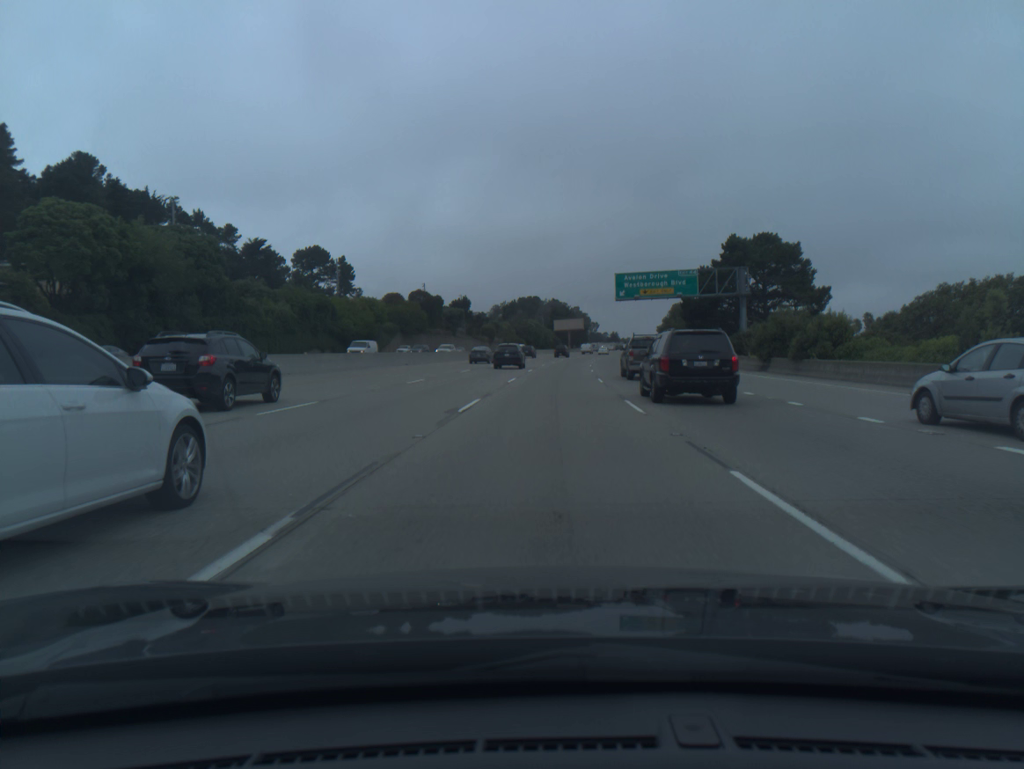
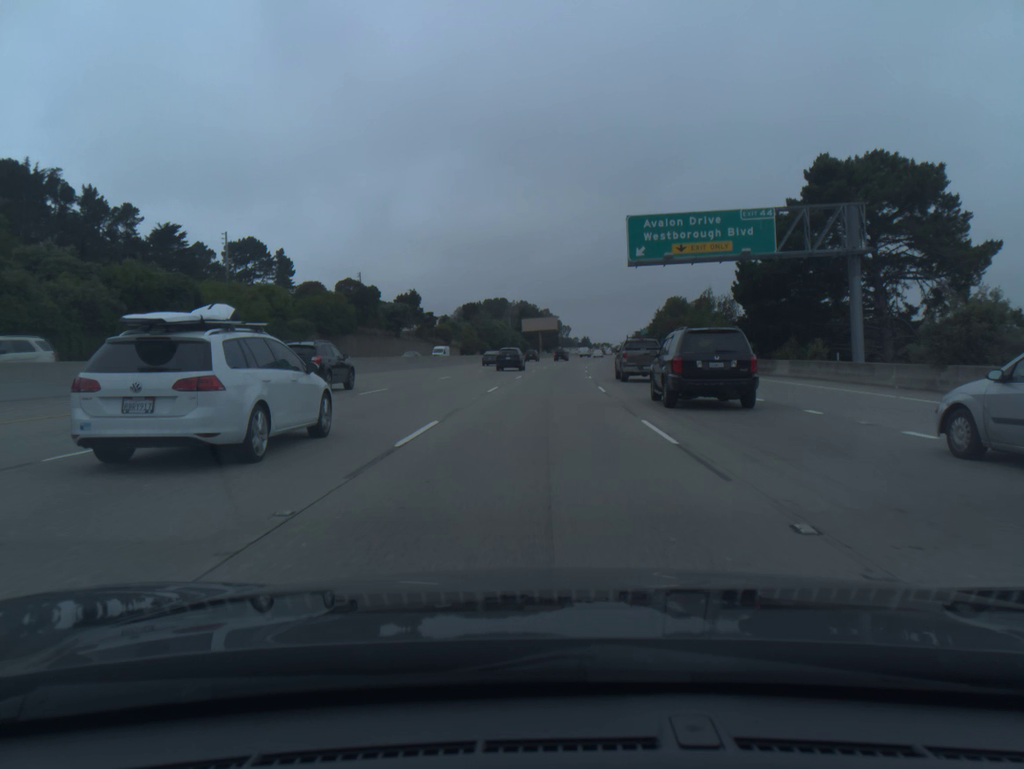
(+0.7, +34.8) m; +2°
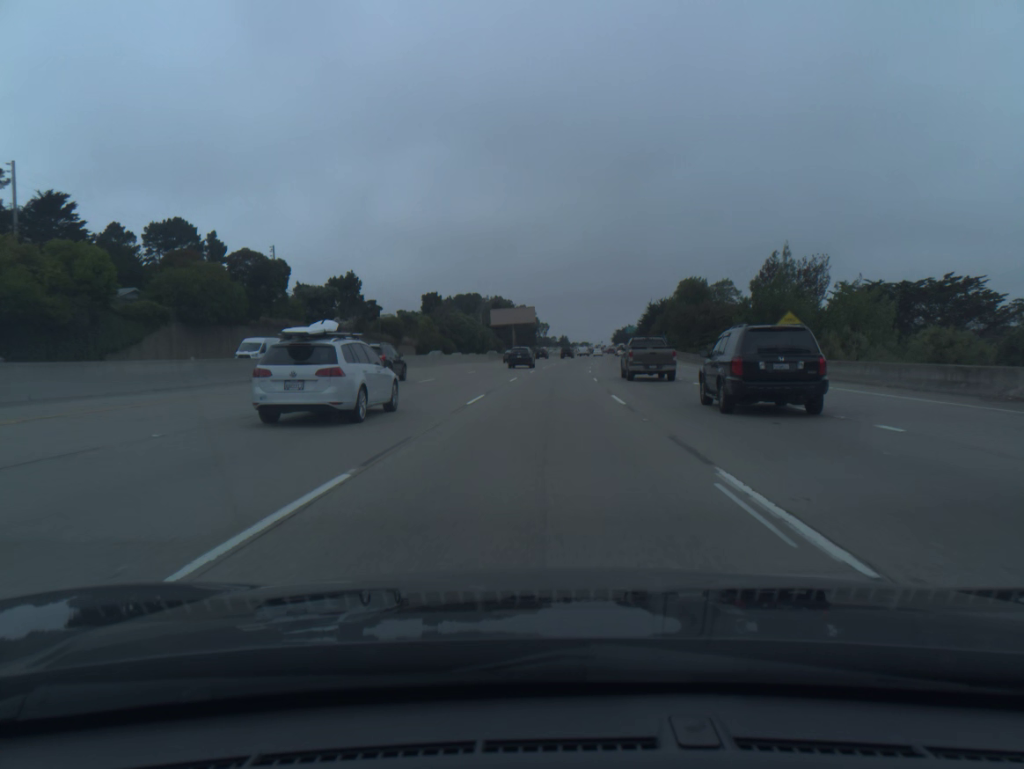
(+0.5, +35.3) m; +2°
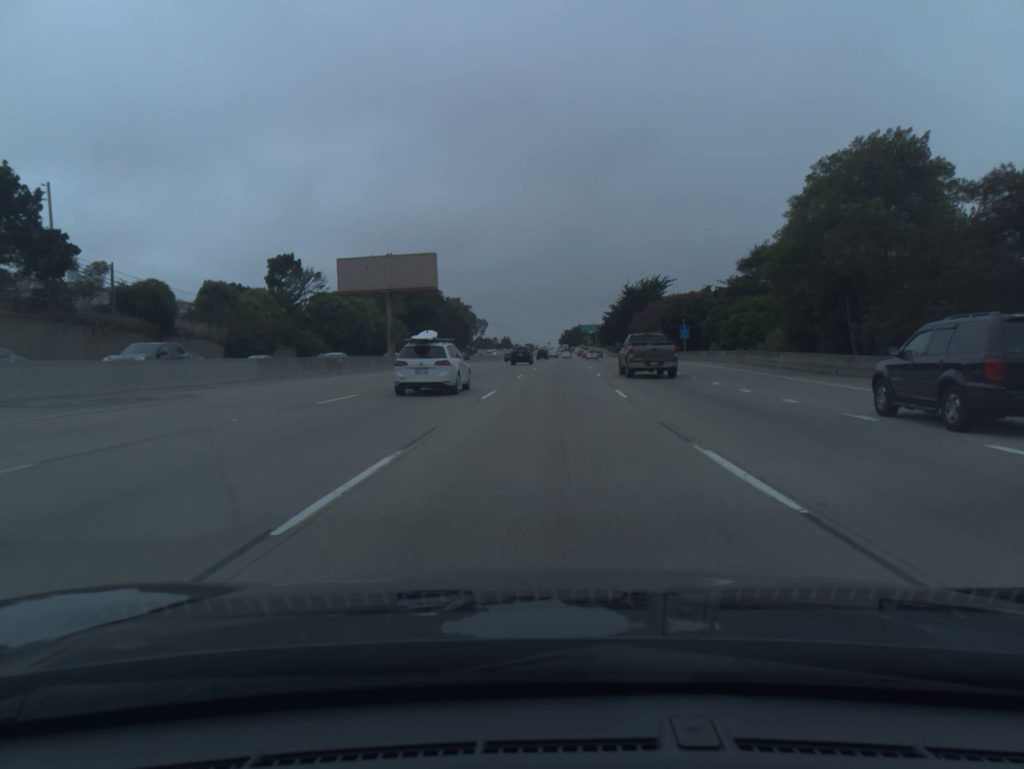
(+2.4, +71.5) m; +4°
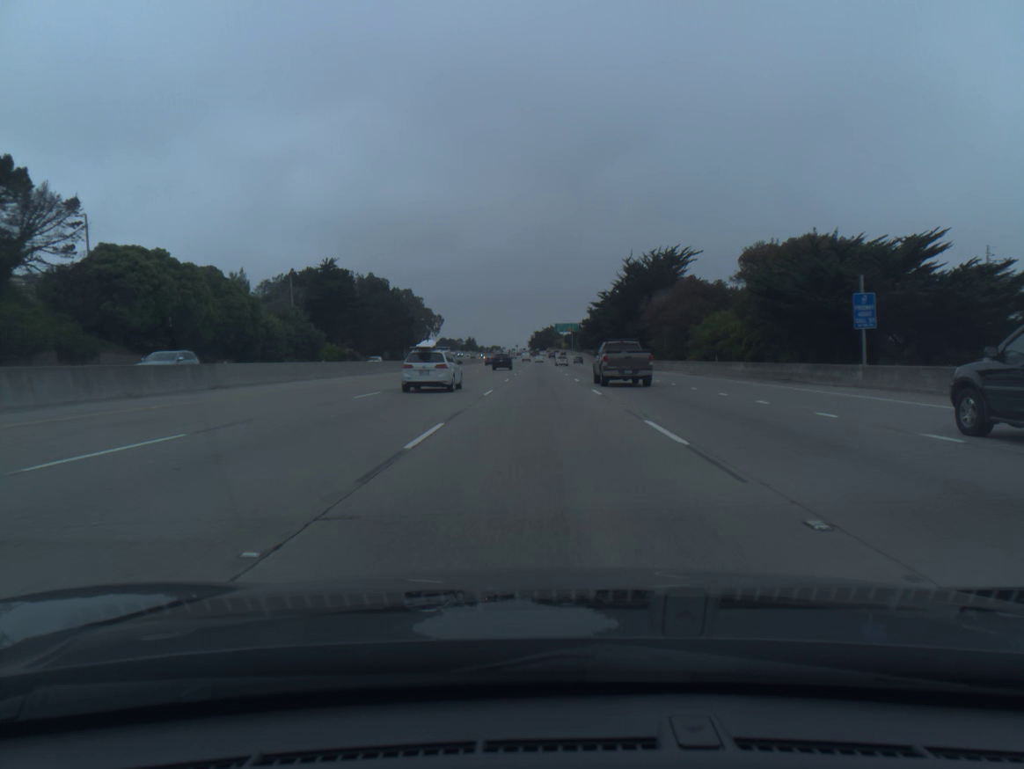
(+1.3, +53.9) m; +2°
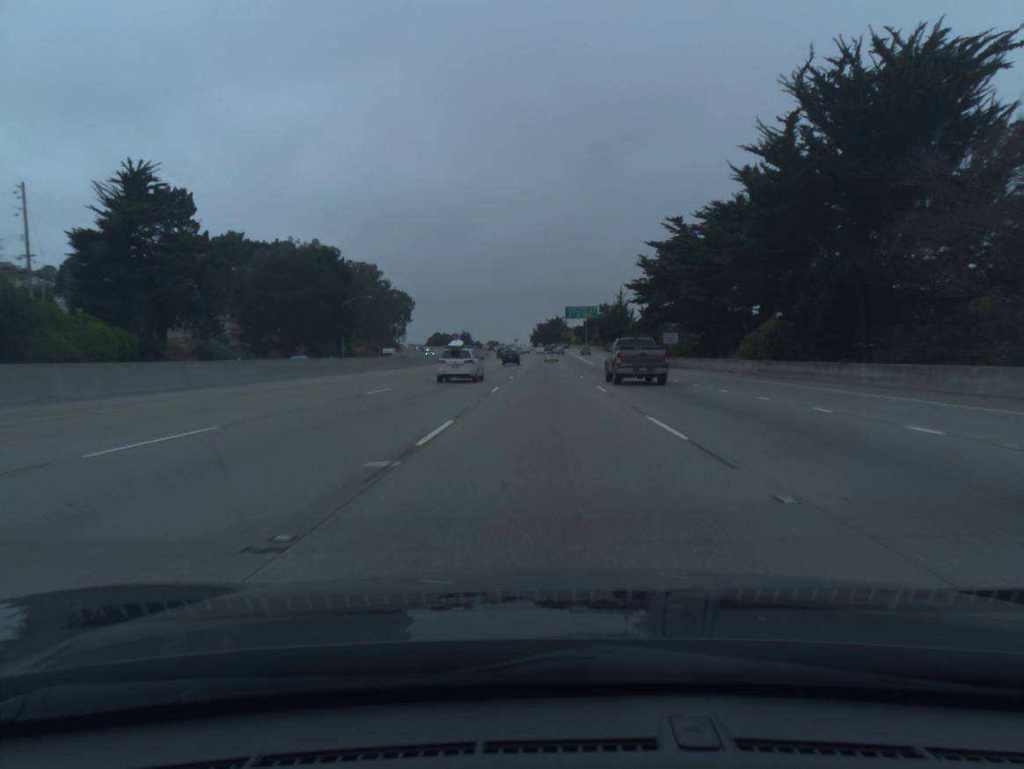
(-0.2, +72.4) m; 0°
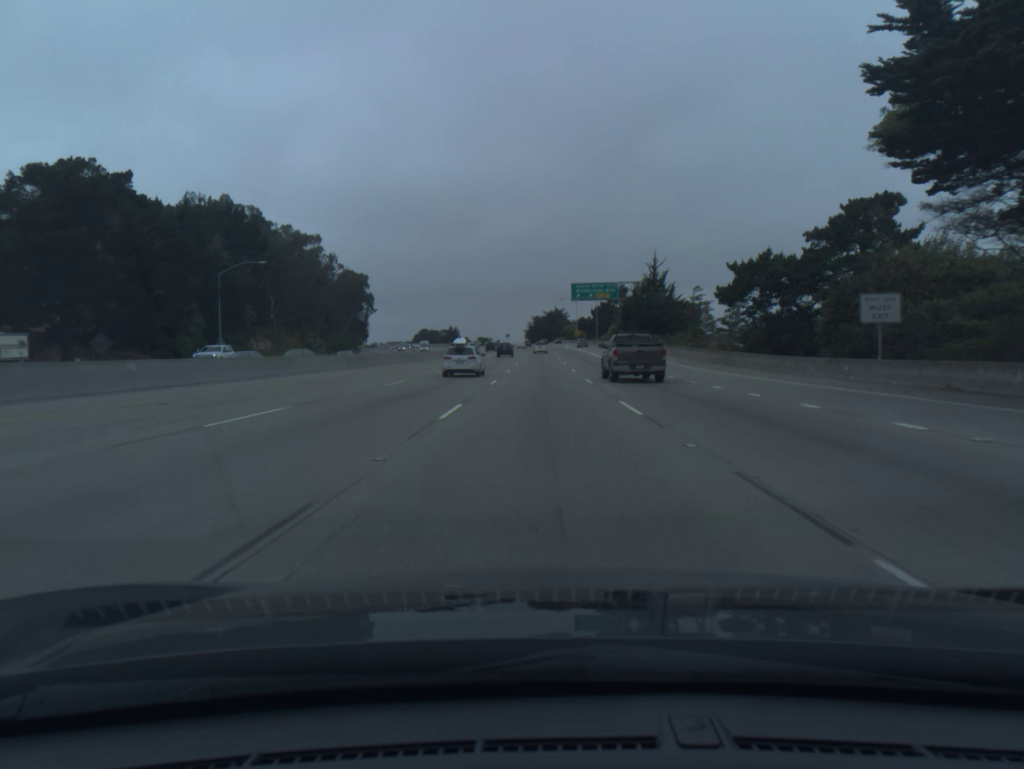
(+0.2, +54.6) m; 0°
